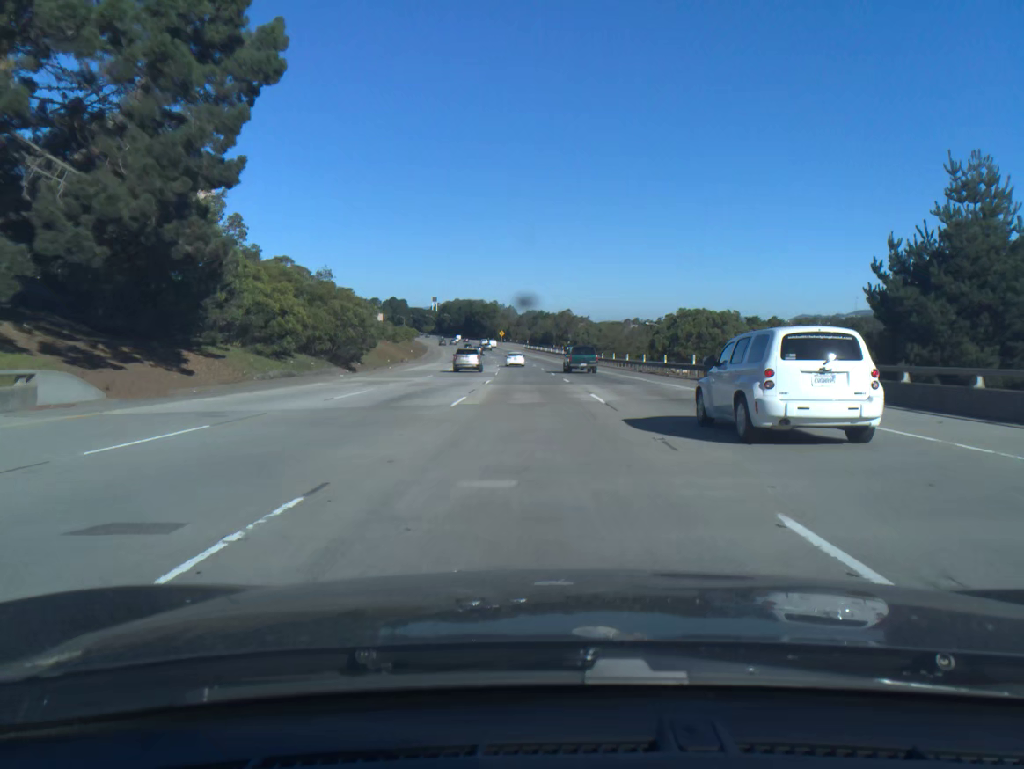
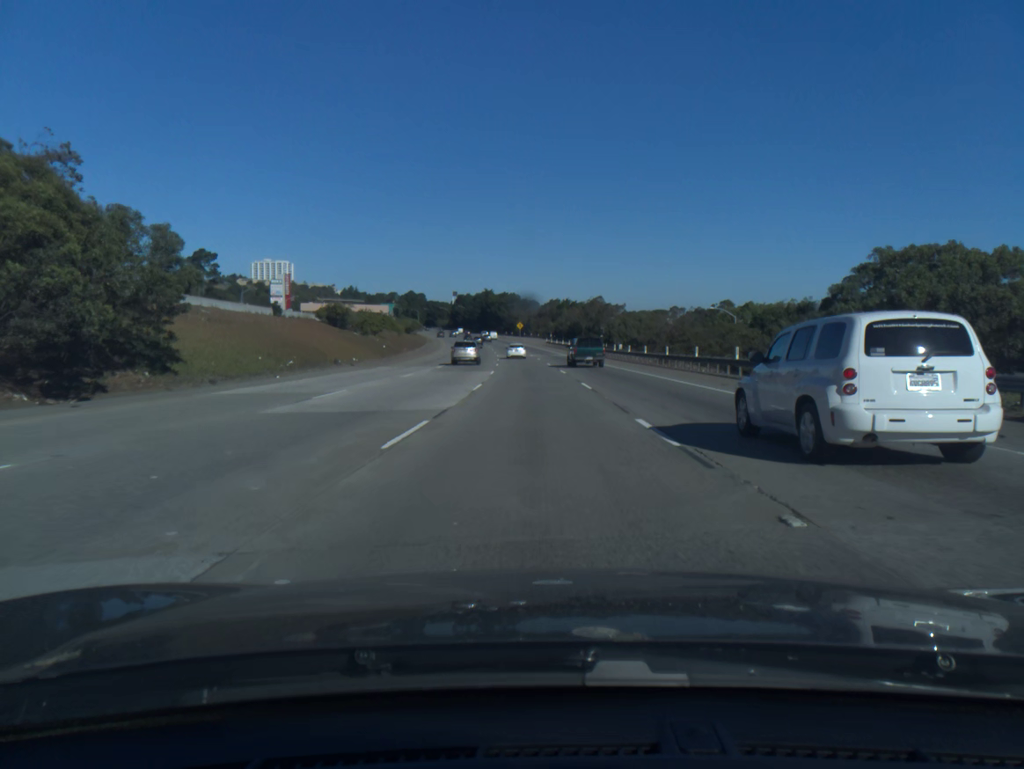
(-0.6, +38.6) m; -2°
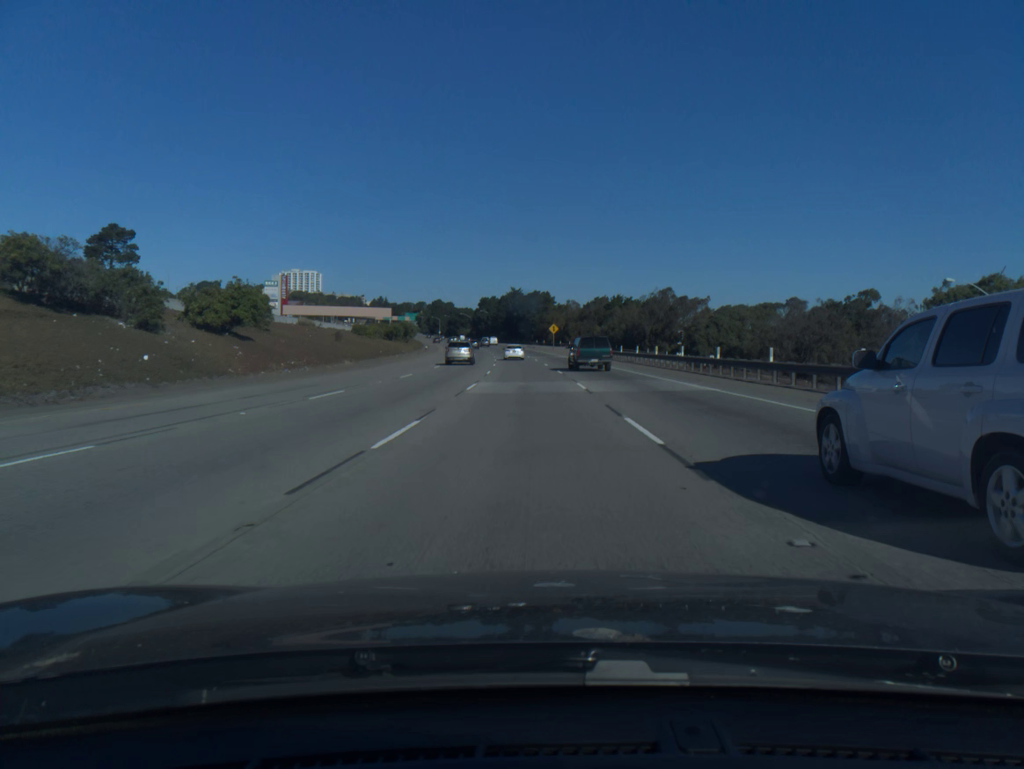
(-1.2, +58.0) m; -3°
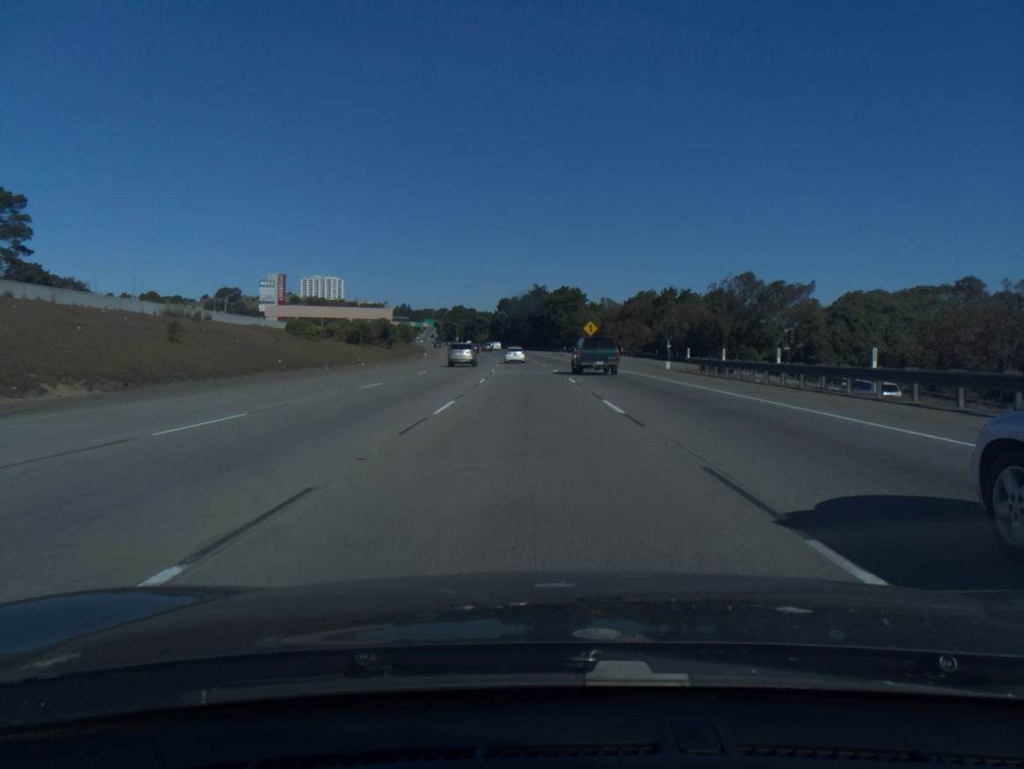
(-0.7, +38.5) m; -2°
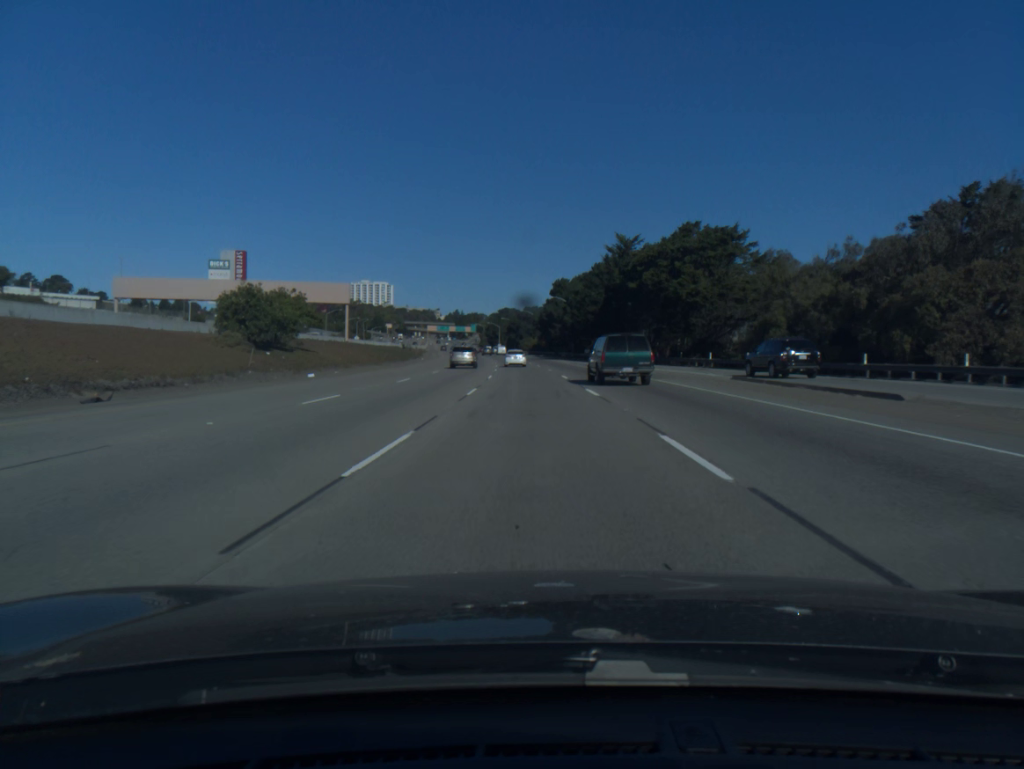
(-3.7, +95.2) m; -4°
